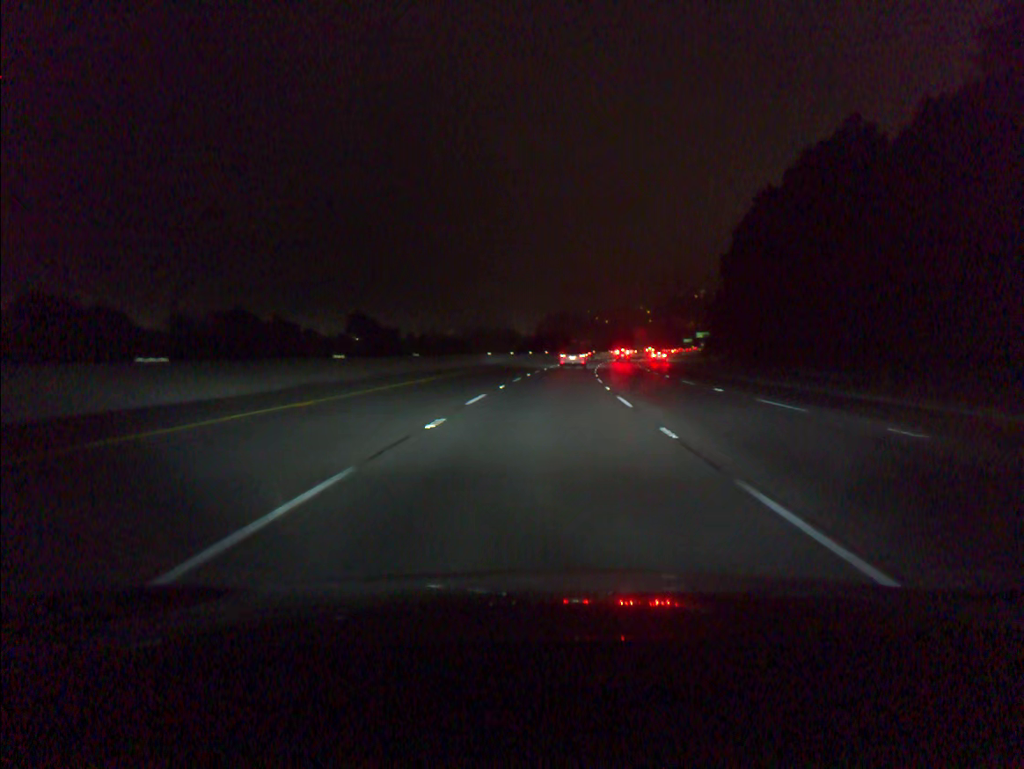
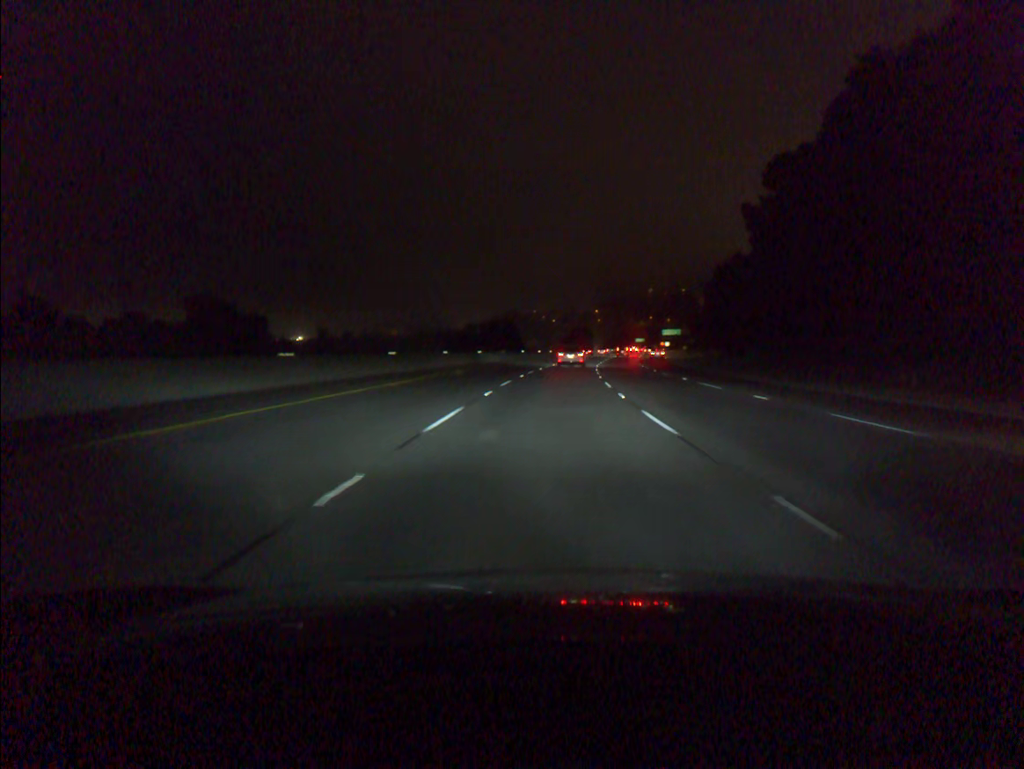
(+1.7, +49.8) m; +4°
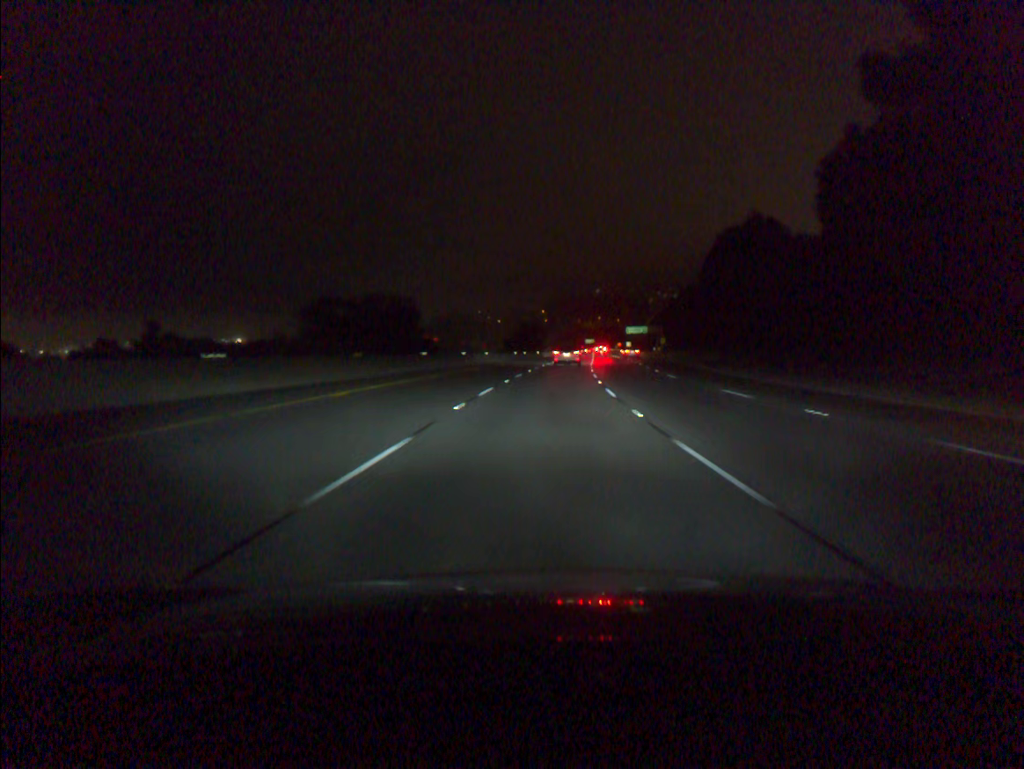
(+1.8, +49.2) m; +4°
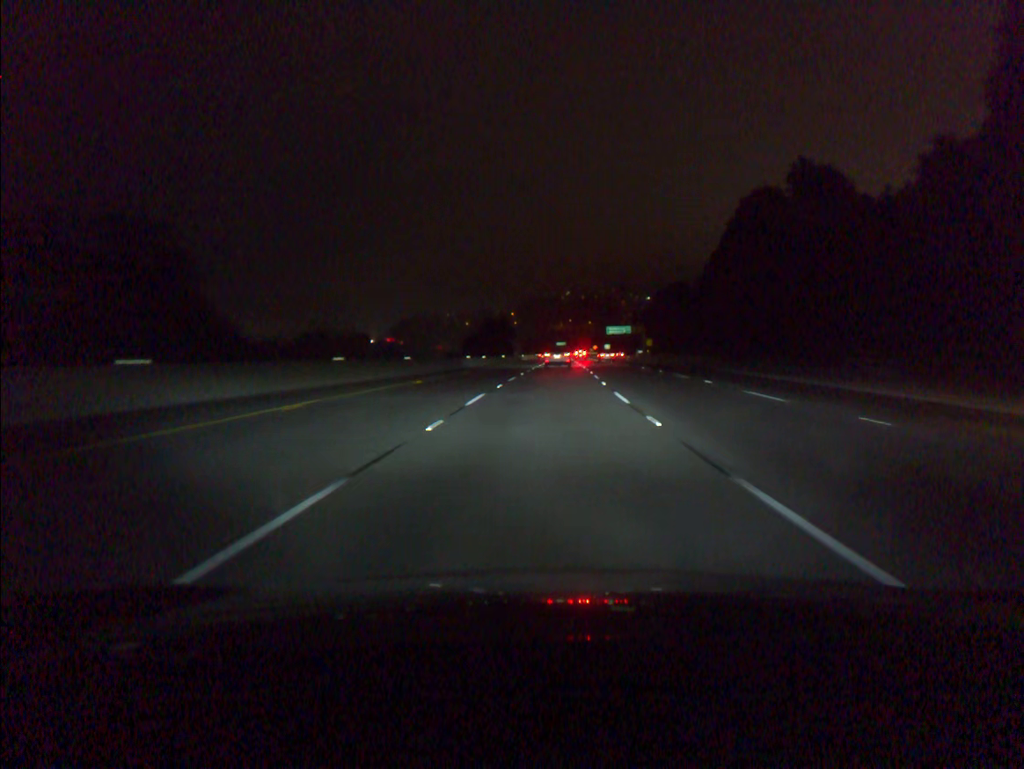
(+0.6, +32.6) m; +2°
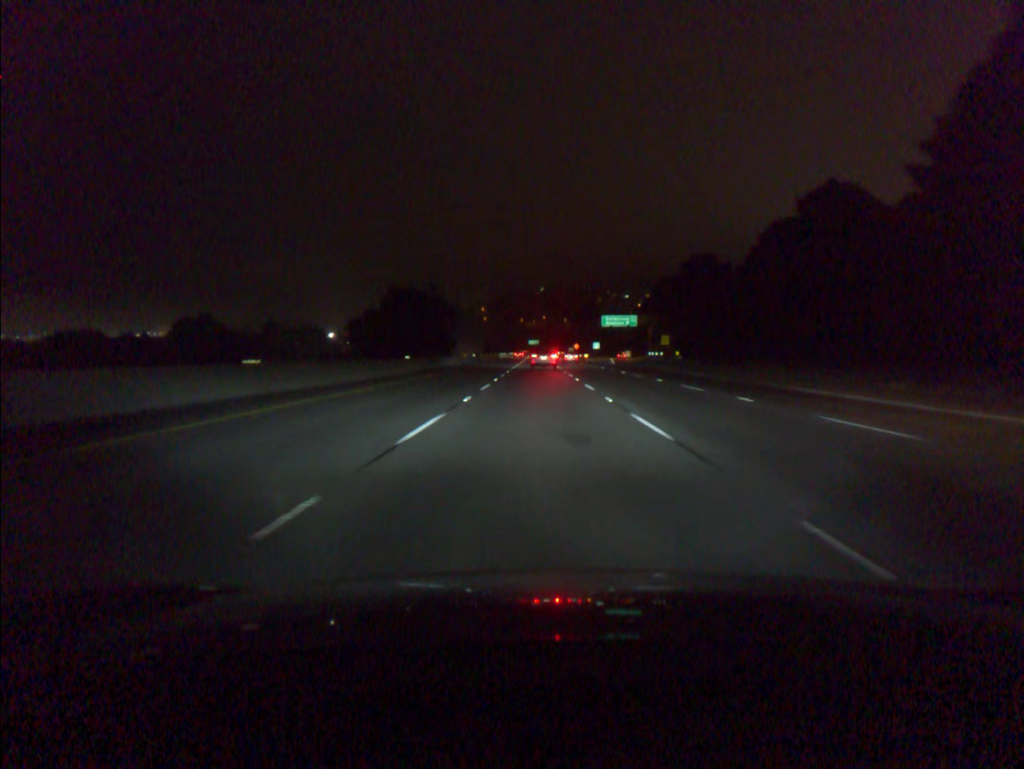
(+1.7, +65.4) m; +2°
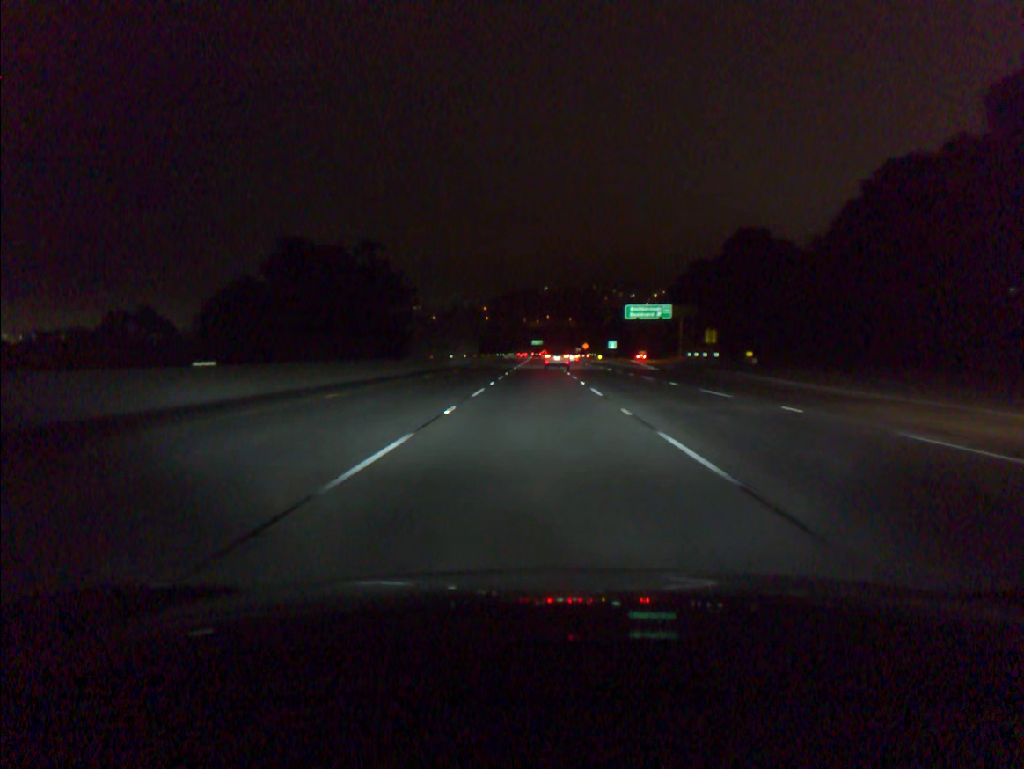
(-0.1, +32.8) m; 0°
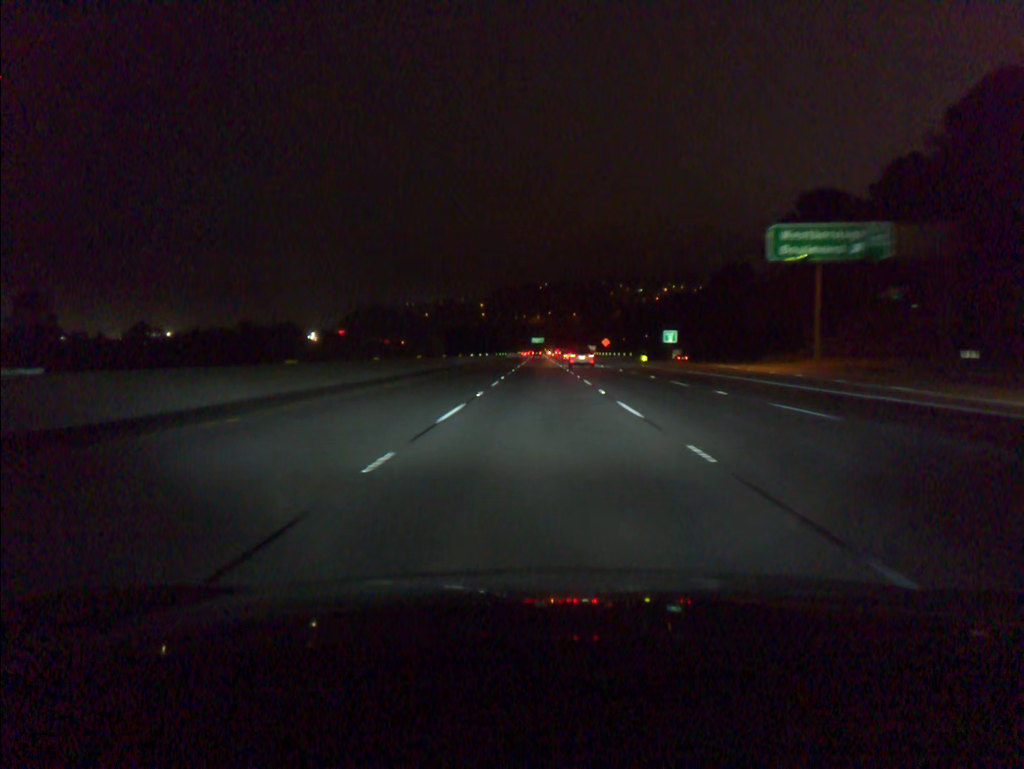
(-0.2, +66.0) m; 0°
